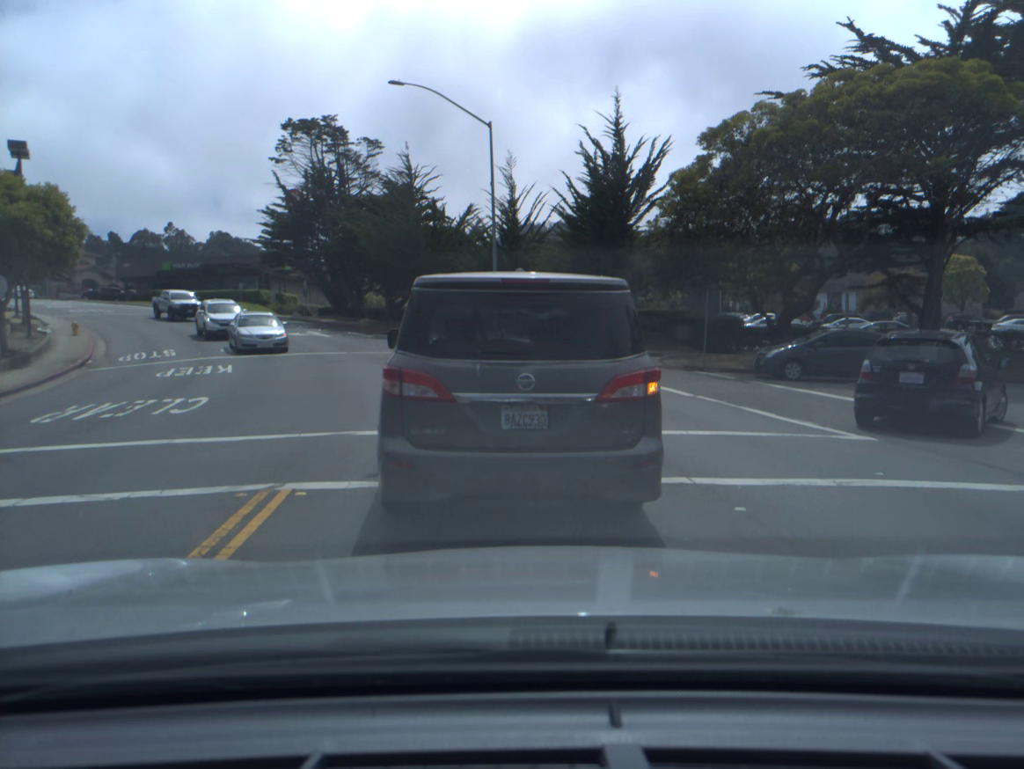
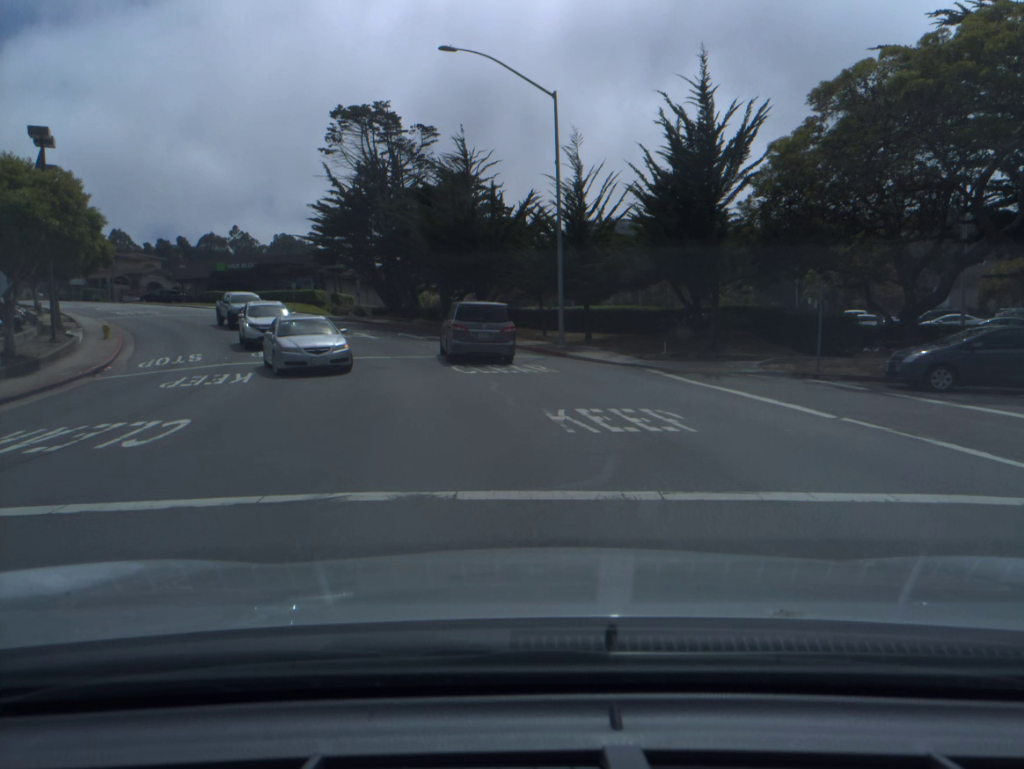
(-0.2, +4.0) m; -4°
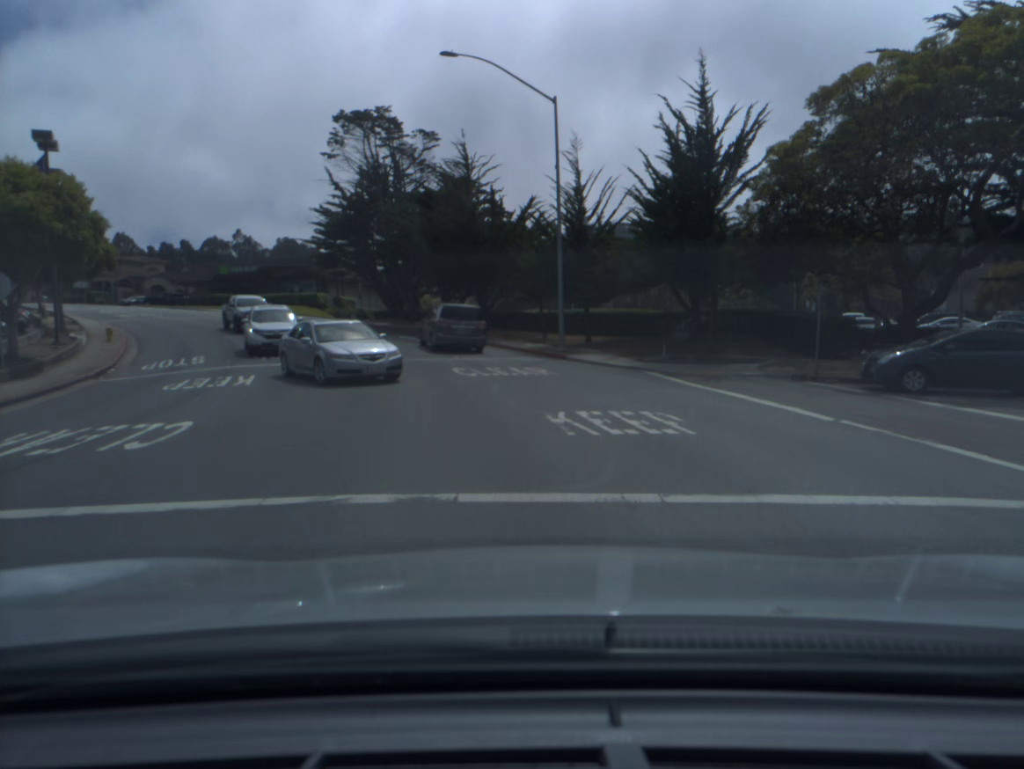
(0.0, 0.0) m; 0°
